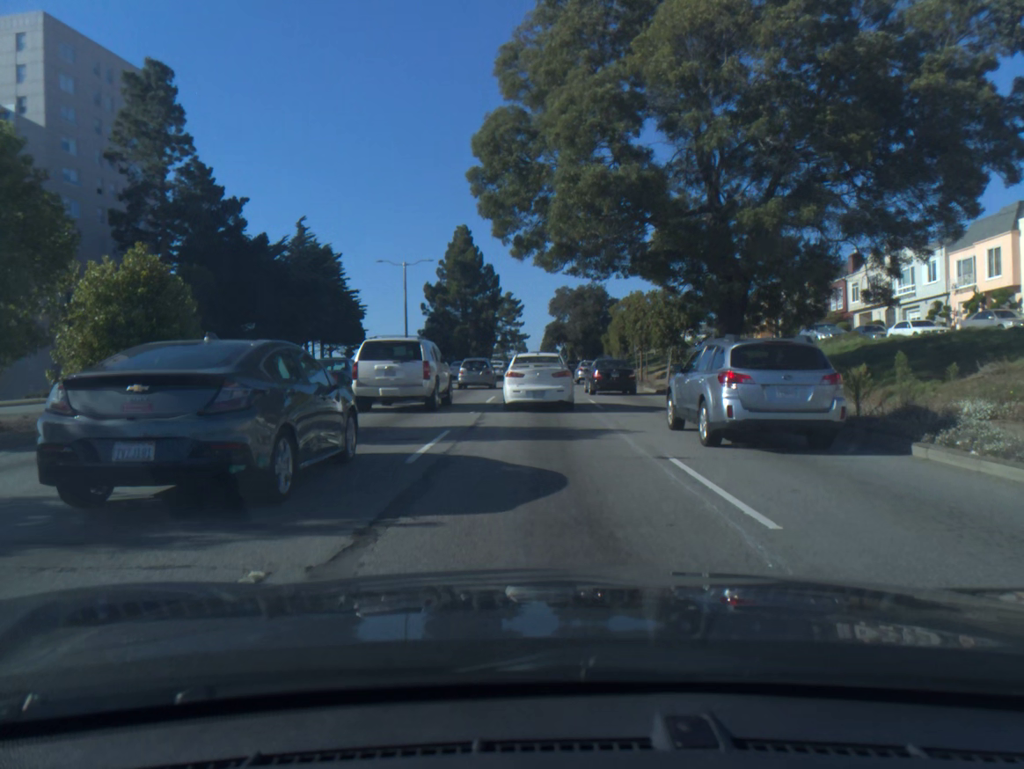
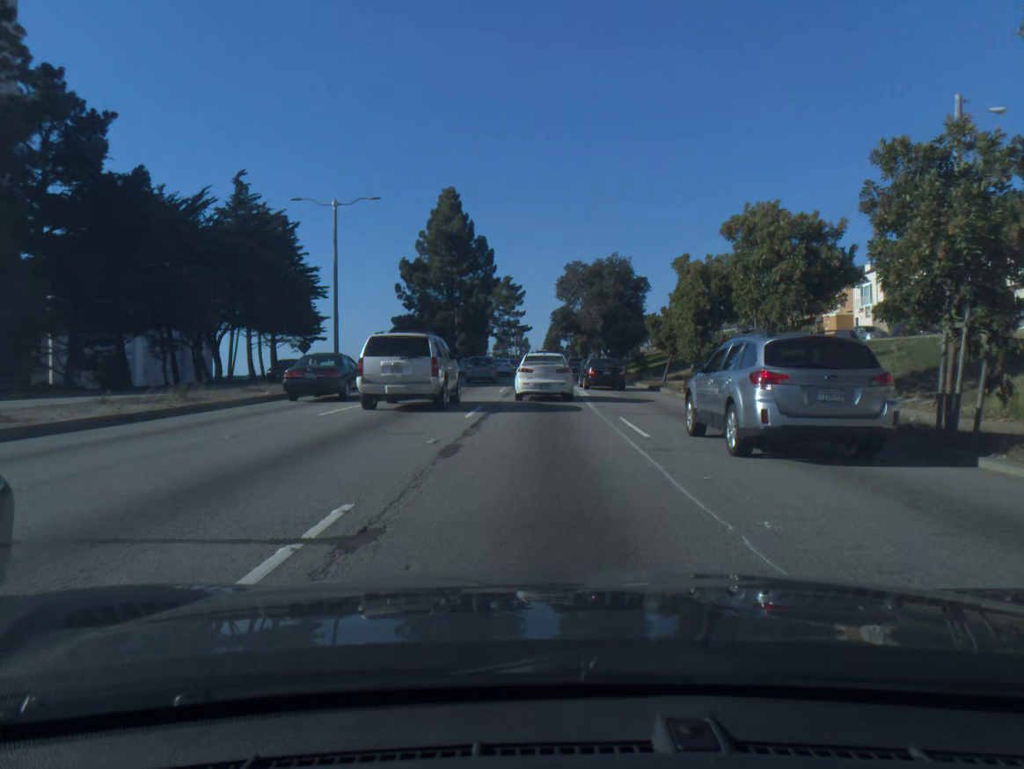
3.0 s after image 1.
(0.0, +22.1) m; 0°
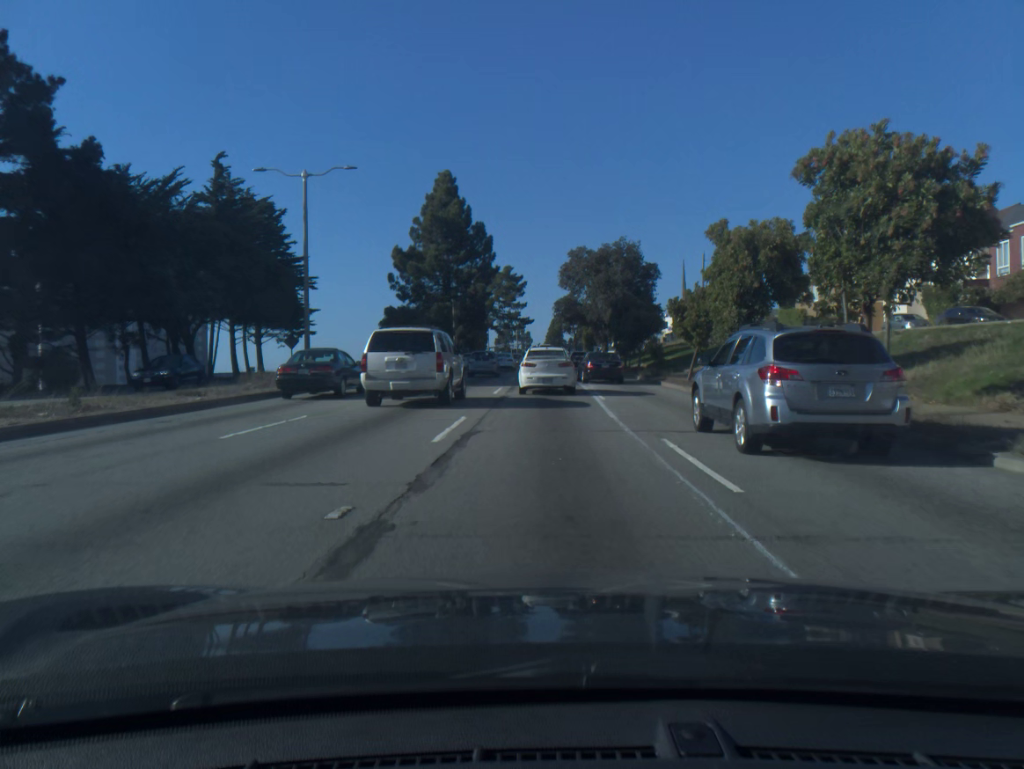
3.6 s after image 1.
(0.0, +5.4) m; 0°
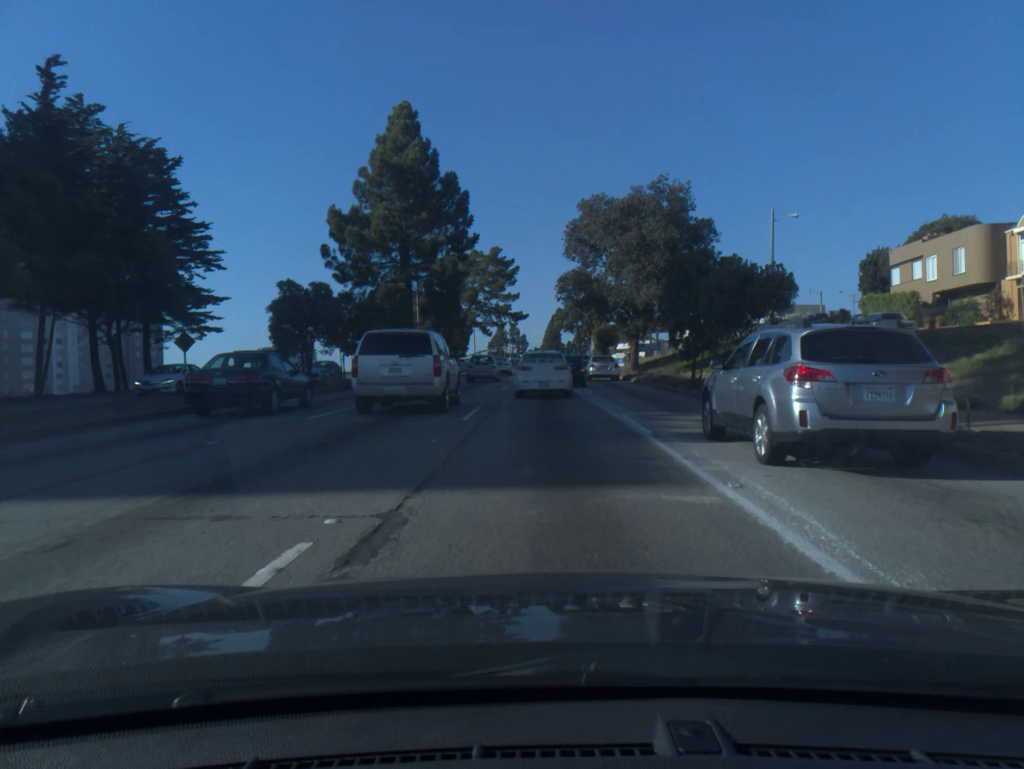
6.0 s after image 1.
(0.0, +24.4) m; 0°
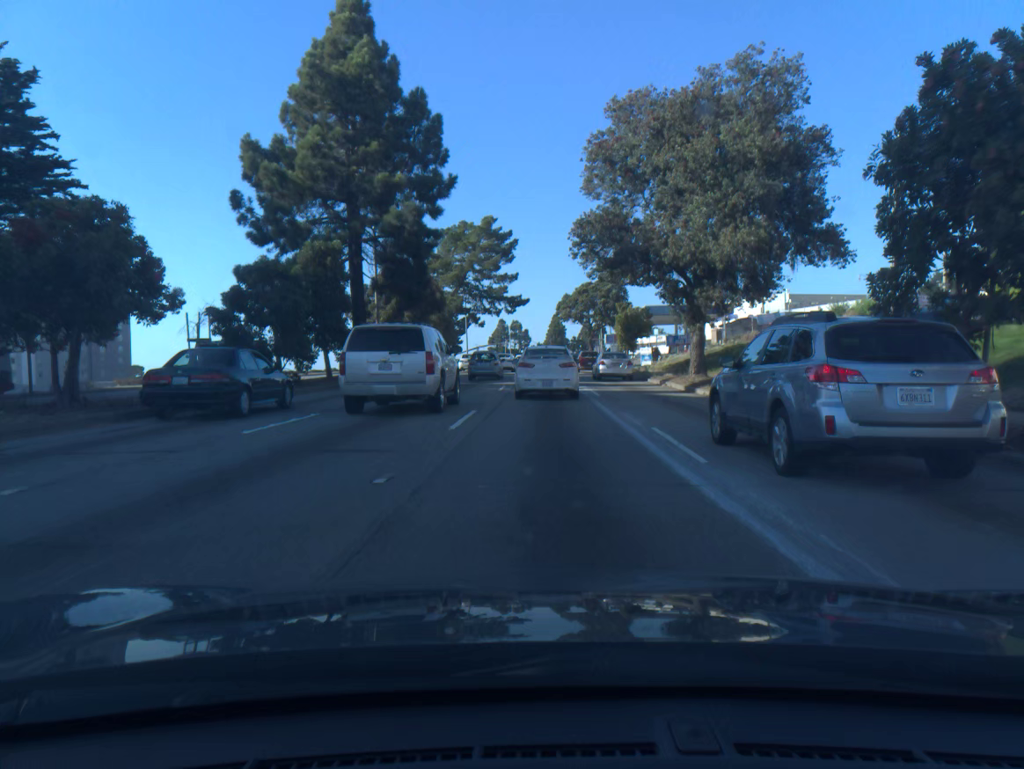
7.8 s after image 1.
(0.0, +18.5) m; 0°
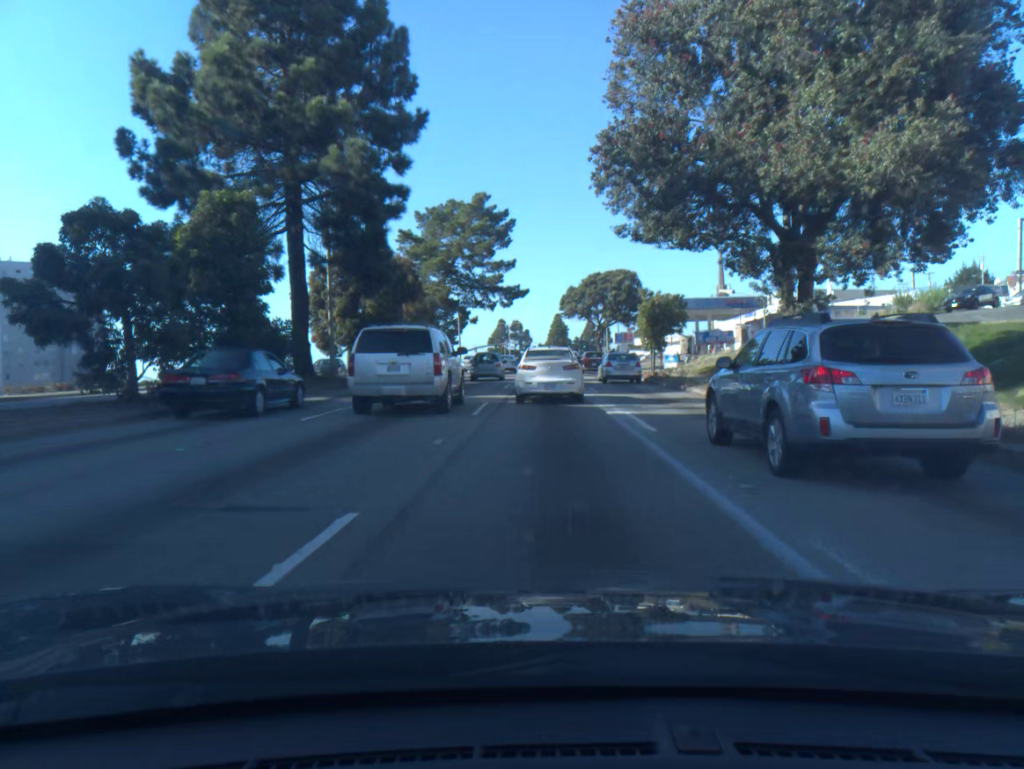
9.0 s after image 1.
(0.0, +11.4) m; 0°
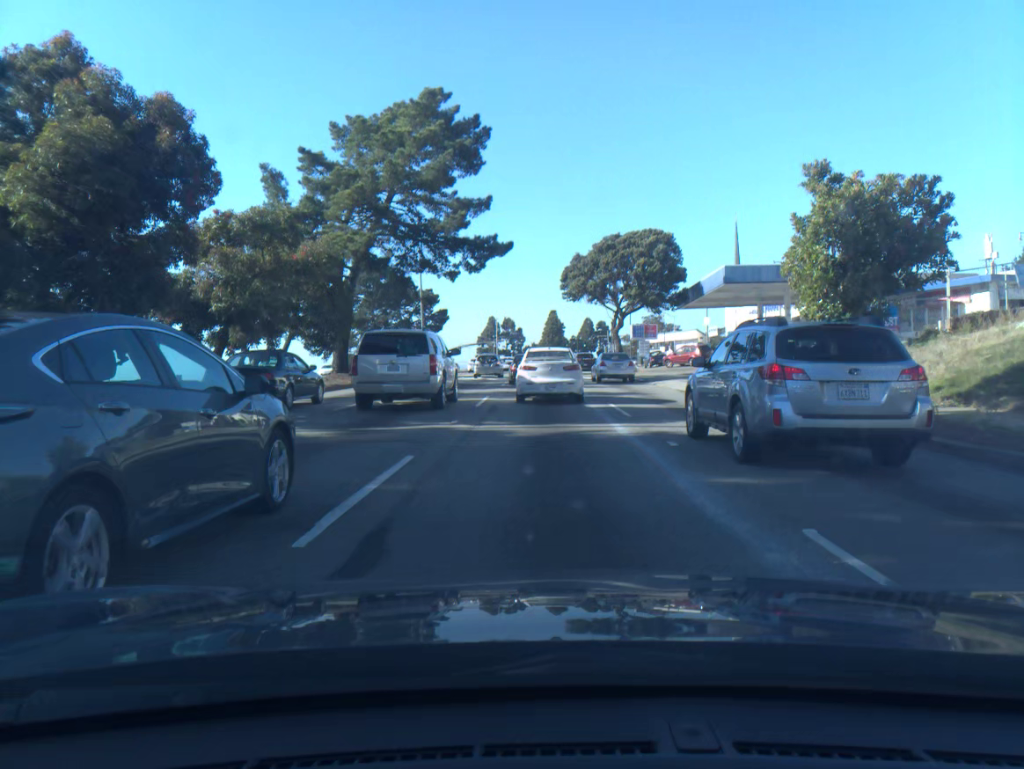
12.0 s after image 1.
(+0.2, +25.9) m; +1°
